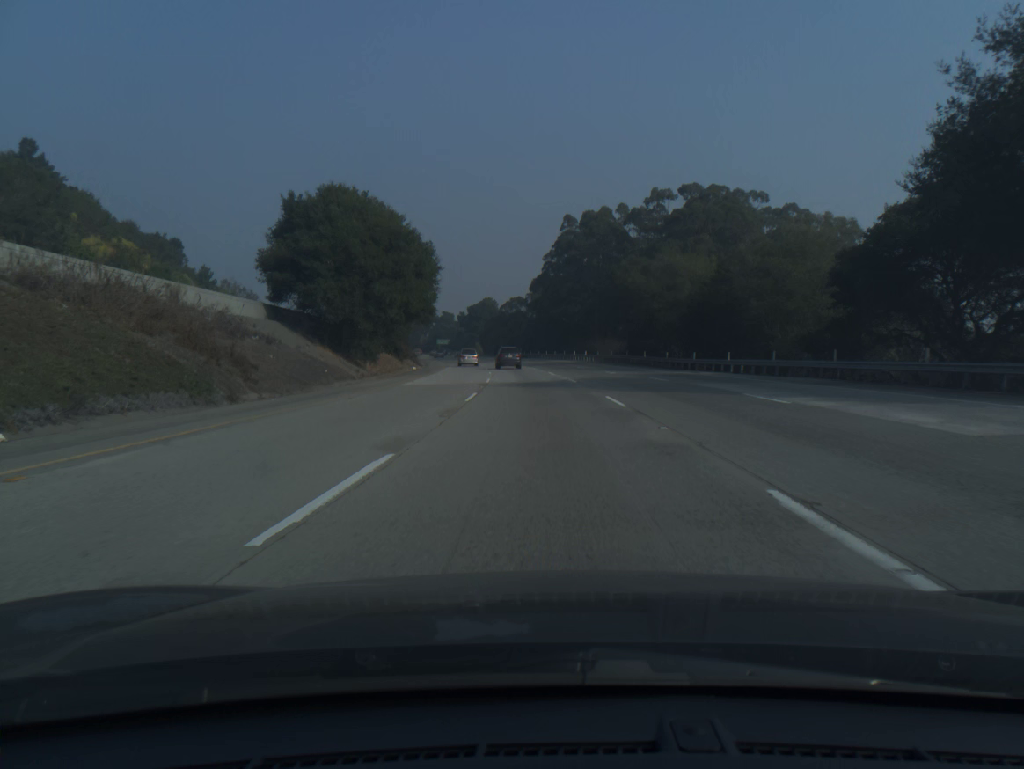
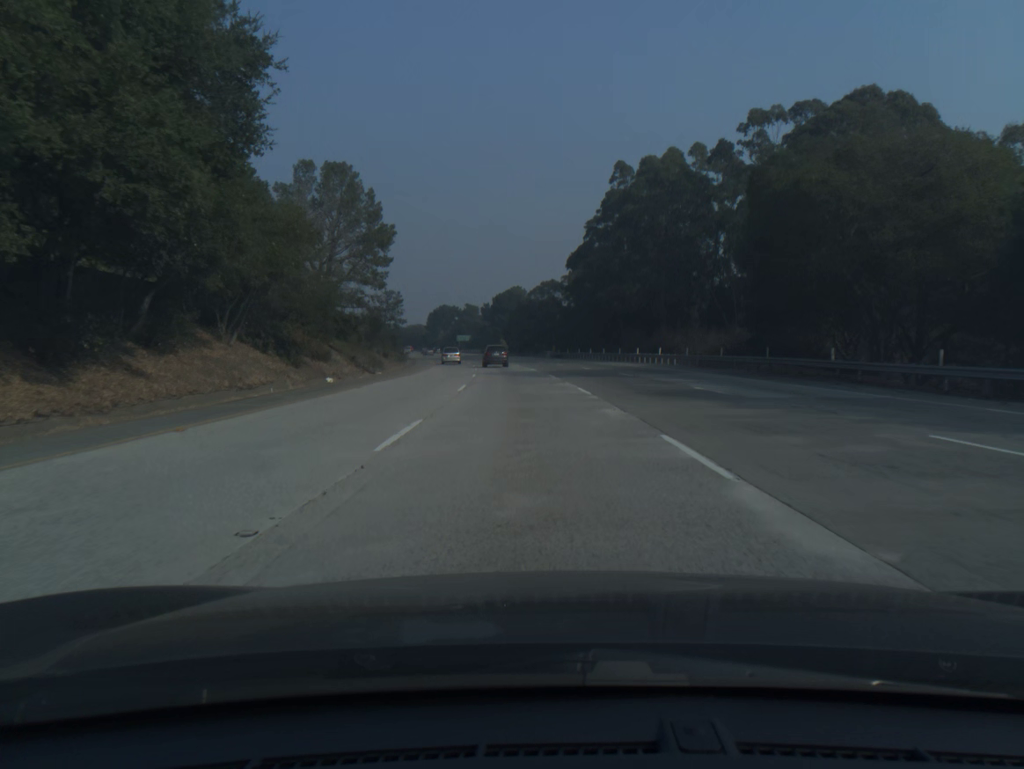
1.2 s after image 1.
(-0.7, +39.5) m; -2°
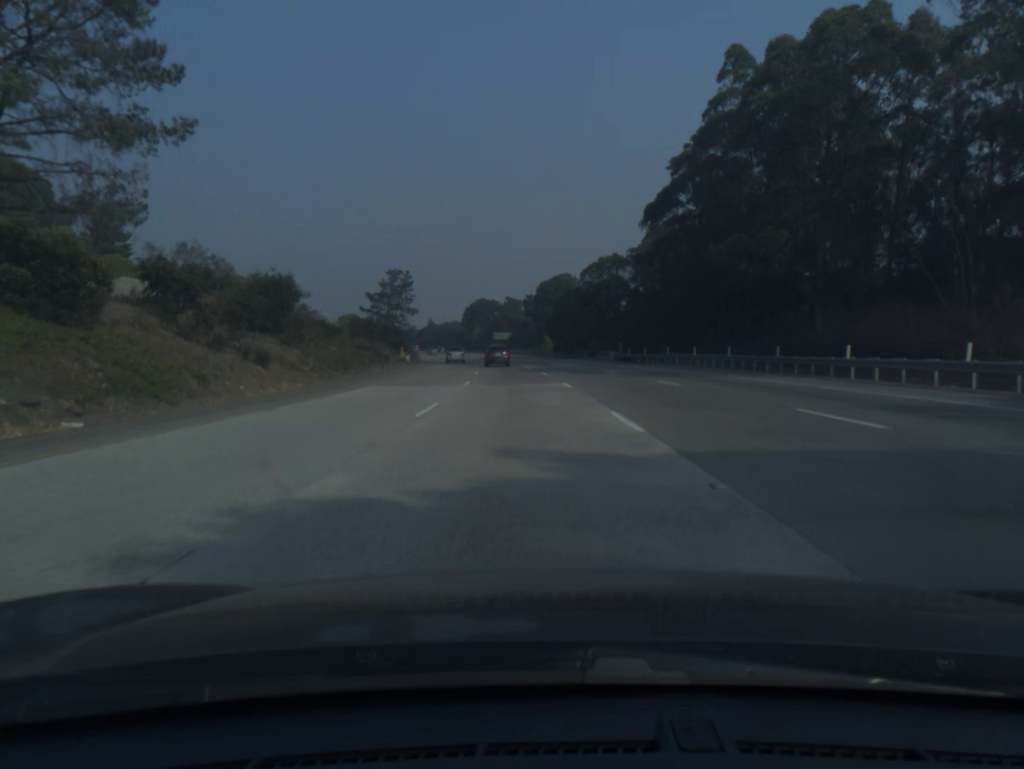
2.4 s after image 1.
(-1.2, +39.3) m; -4°
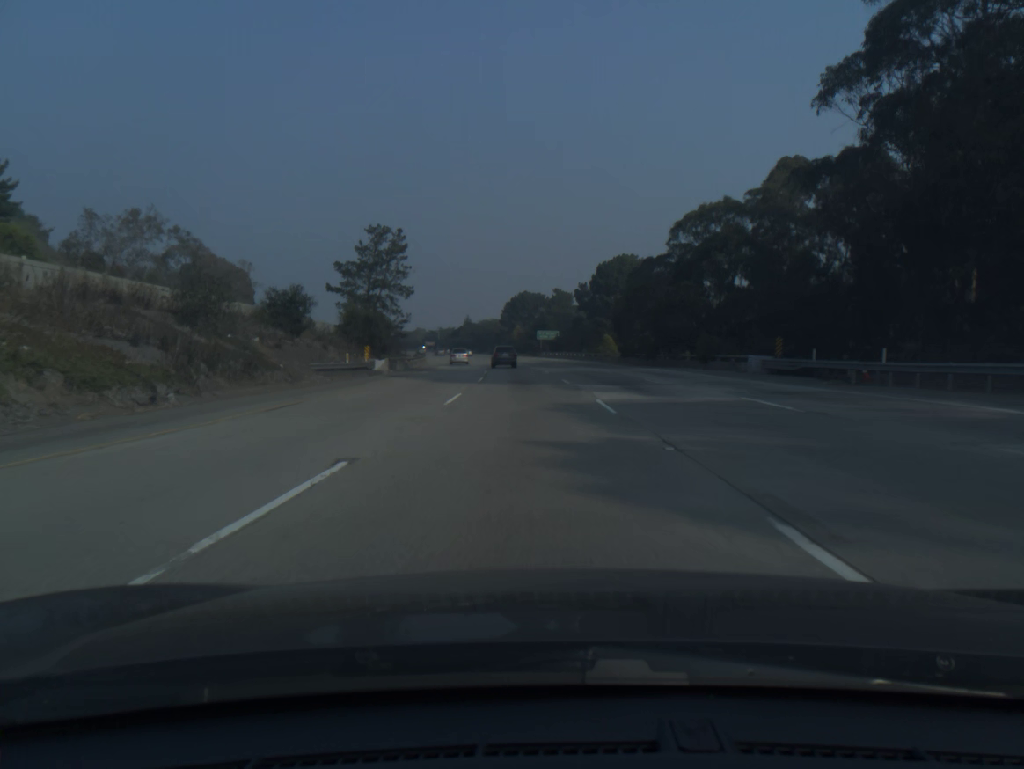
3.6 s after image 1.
(-1.3, +39.2) m; -4°
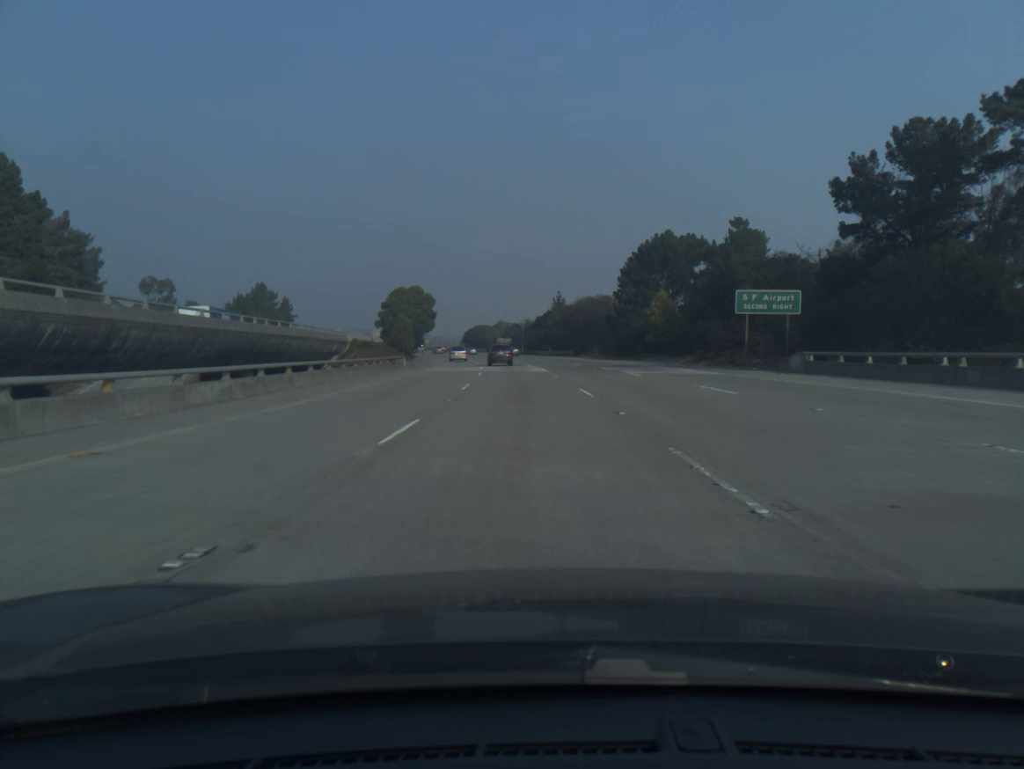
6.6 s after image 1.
(-6.2, +97.6) m; -8°
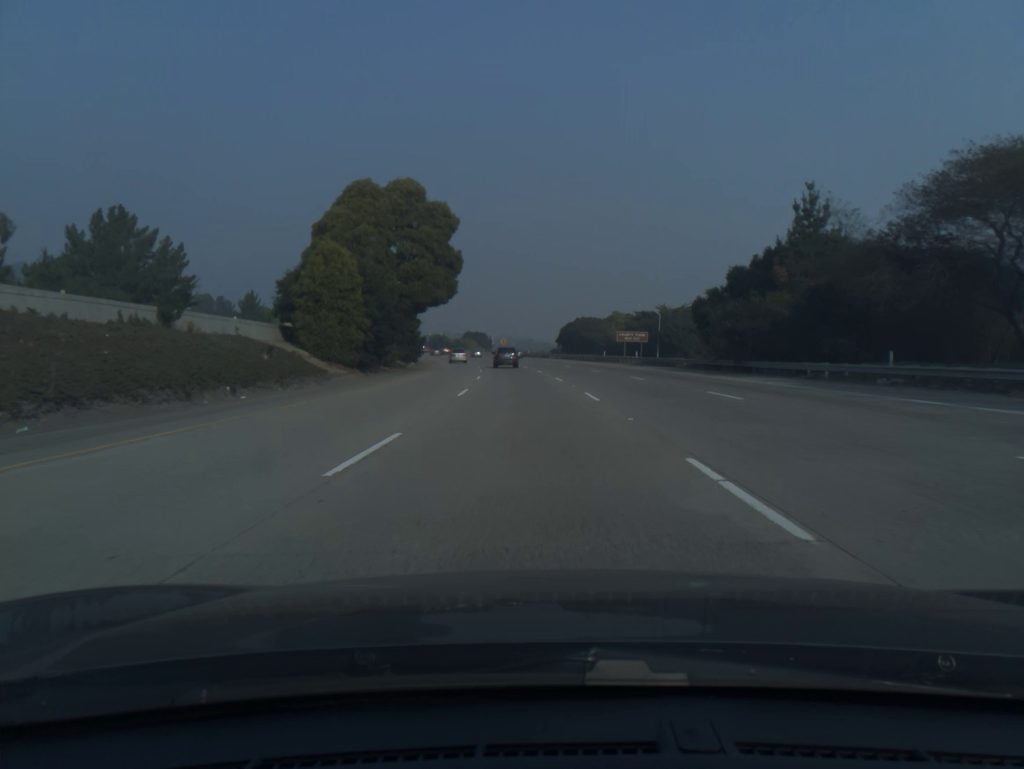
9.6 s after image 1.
(-6.9, +97.3) m; -8°
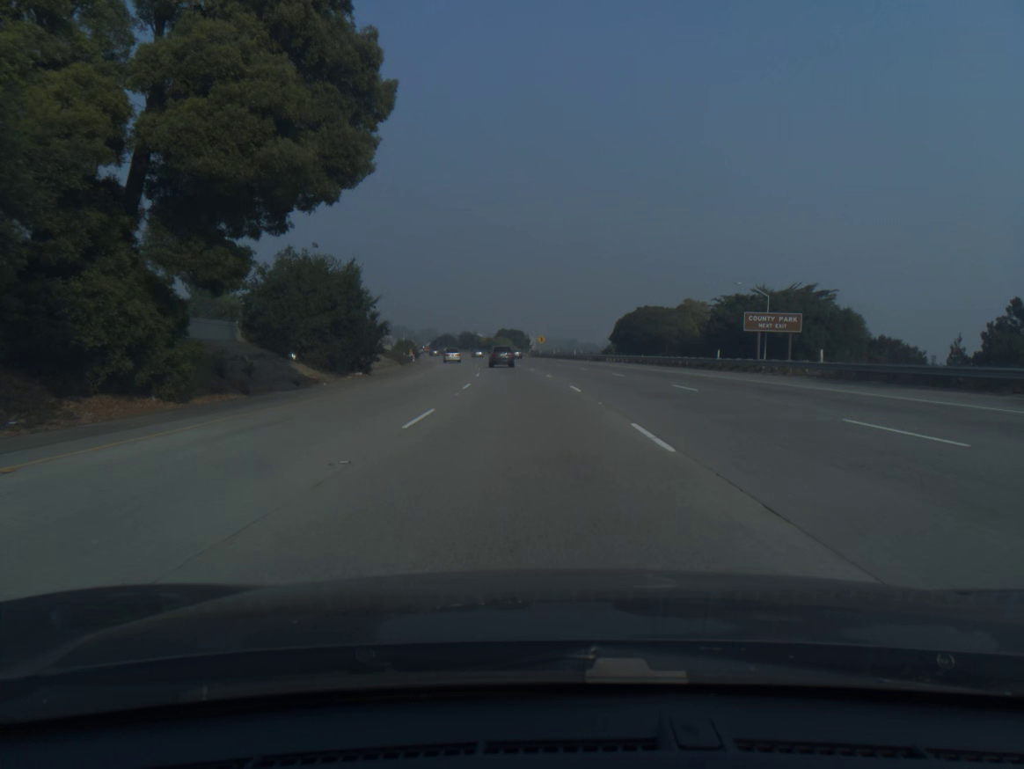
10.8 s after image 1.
(-1.0, +39.1) m; -3°
